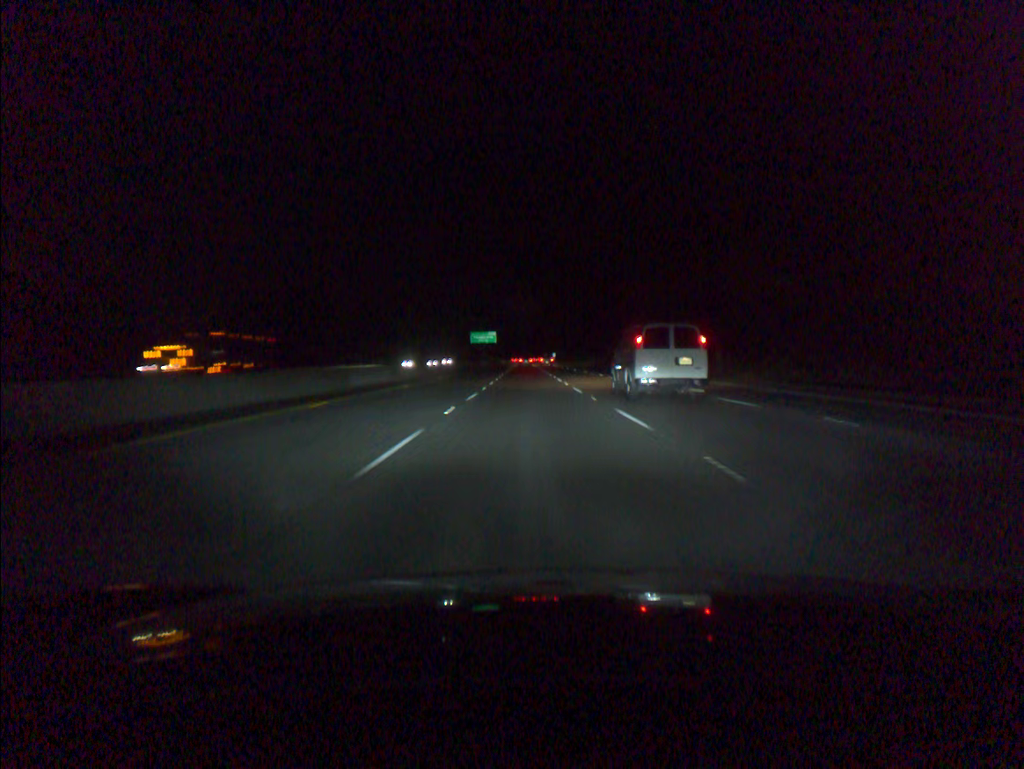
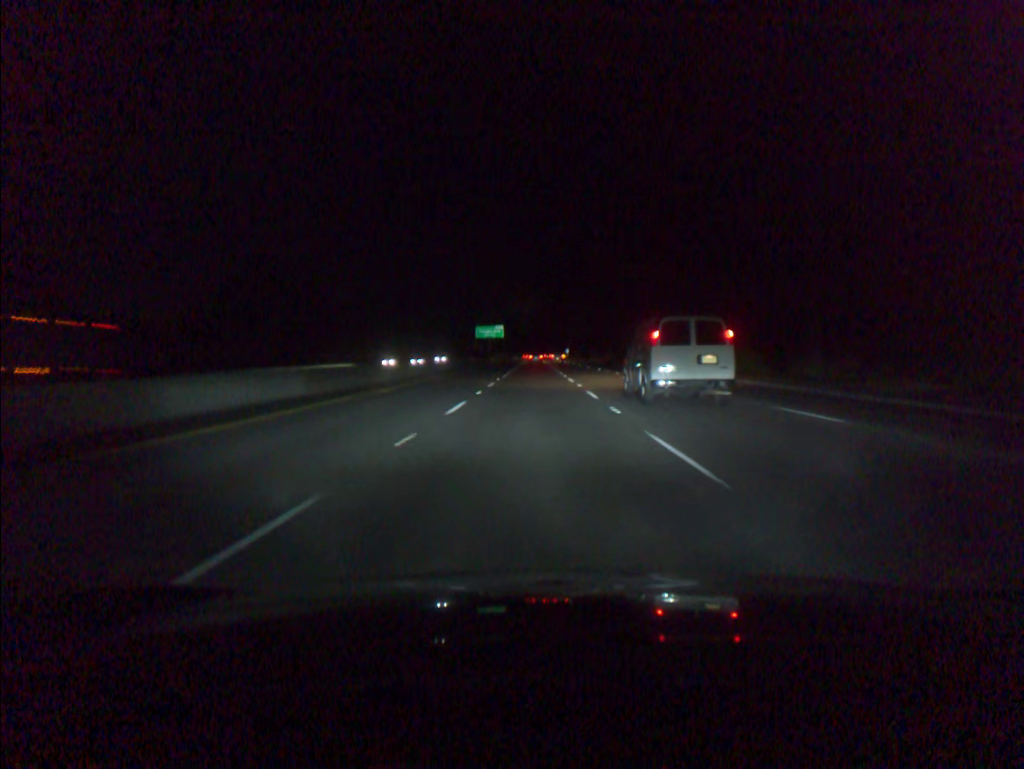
(-0.1, +20.2) m; -1°
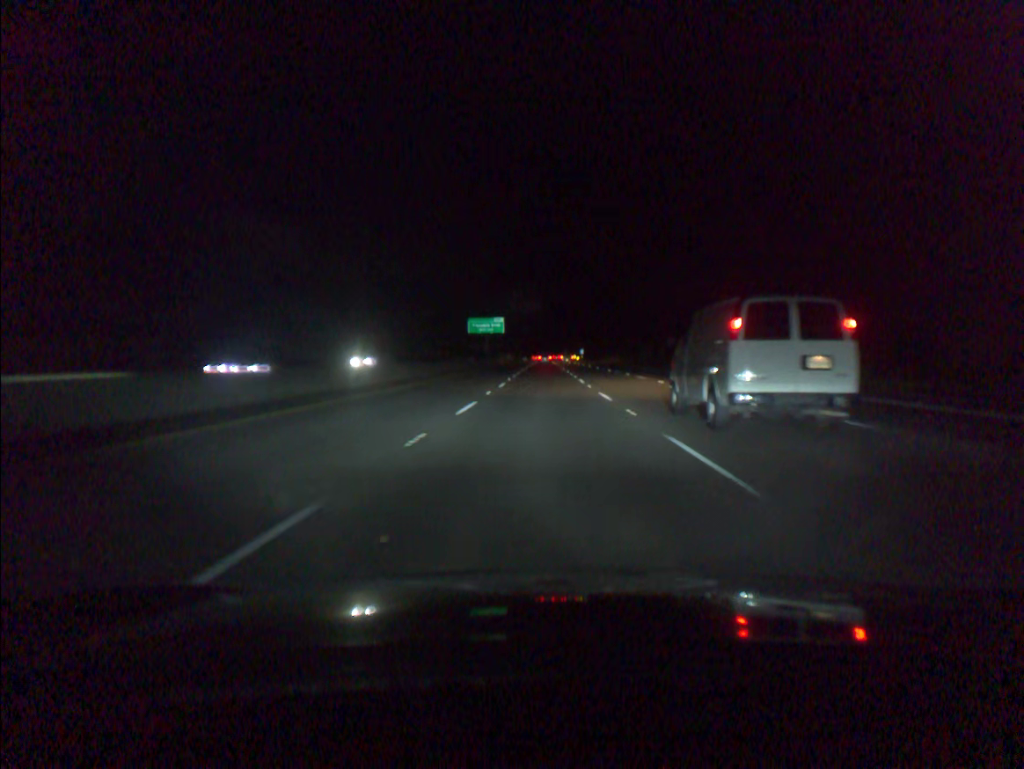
(-0.4, +44.2) m; -1°
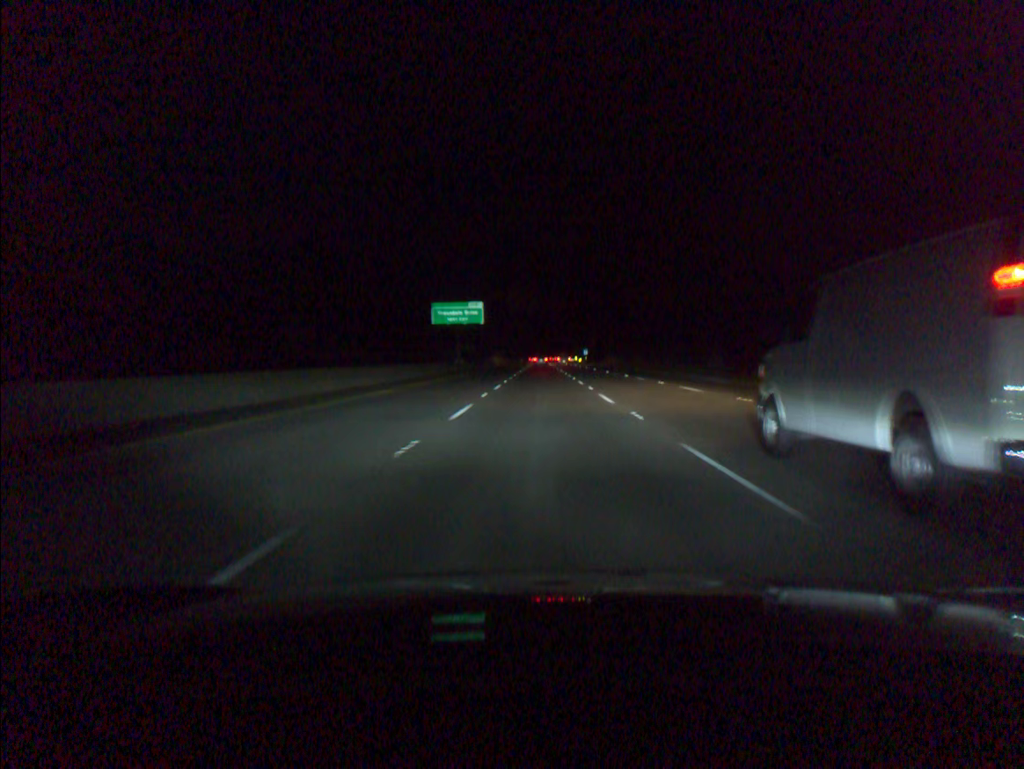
(+0.1, +44.6) m; 0°
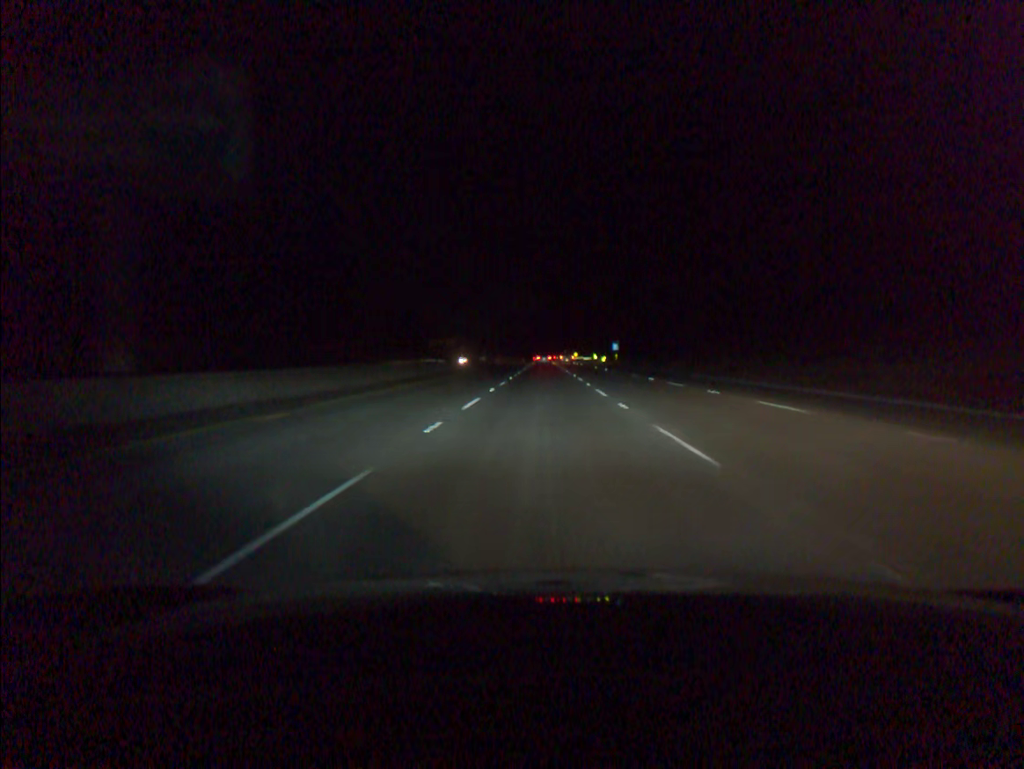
(0.0, +84.7) m; 0°
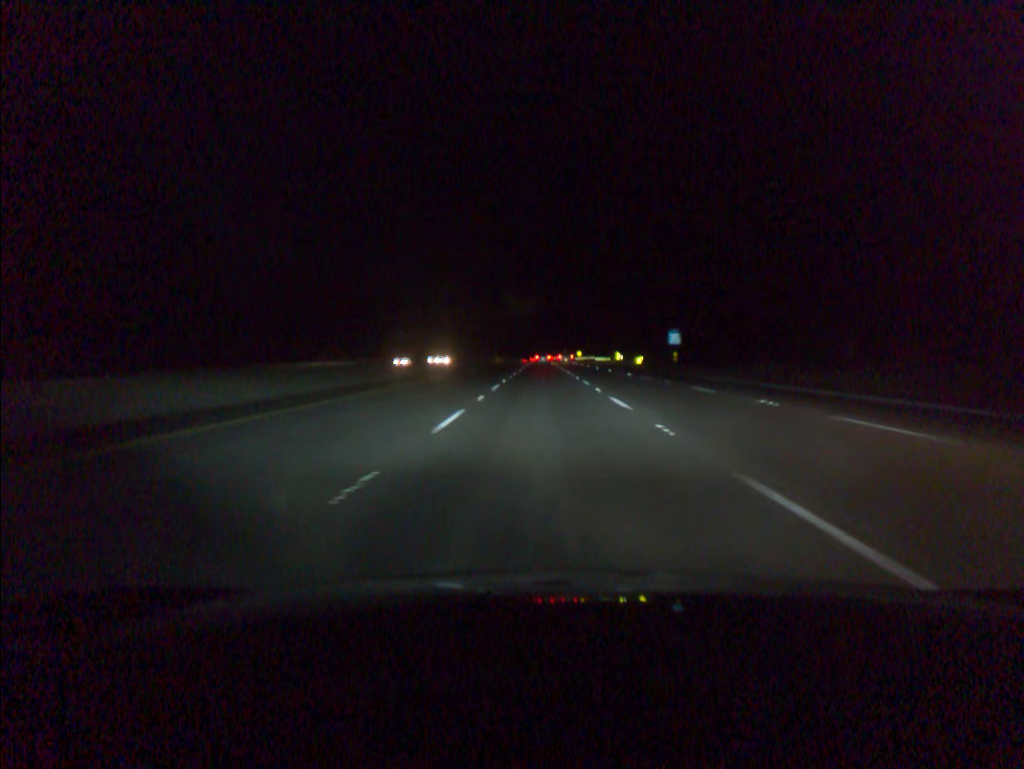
(+0.1, +64.0) m; 0°
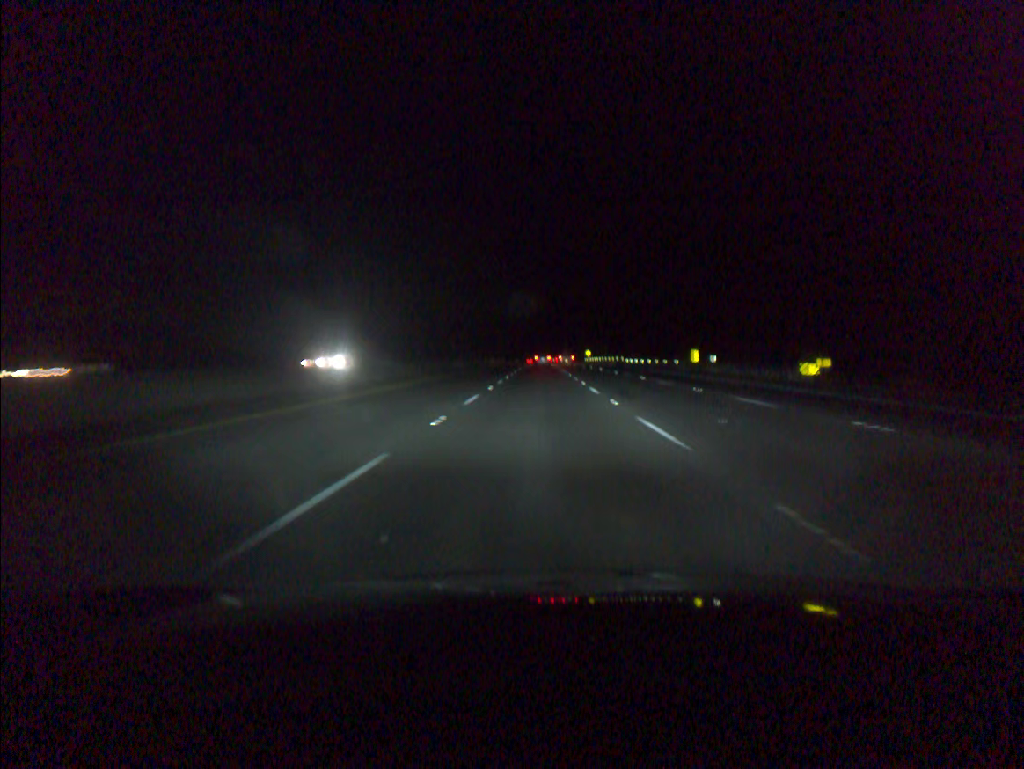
(+0.1, +65.8) m; 0°
